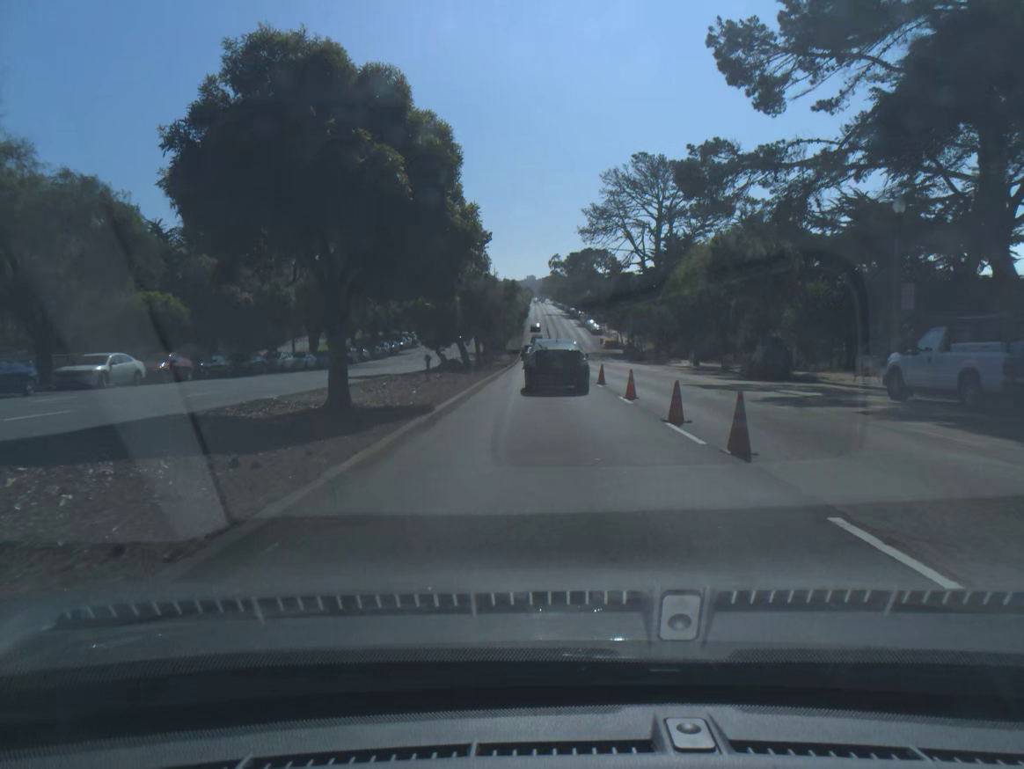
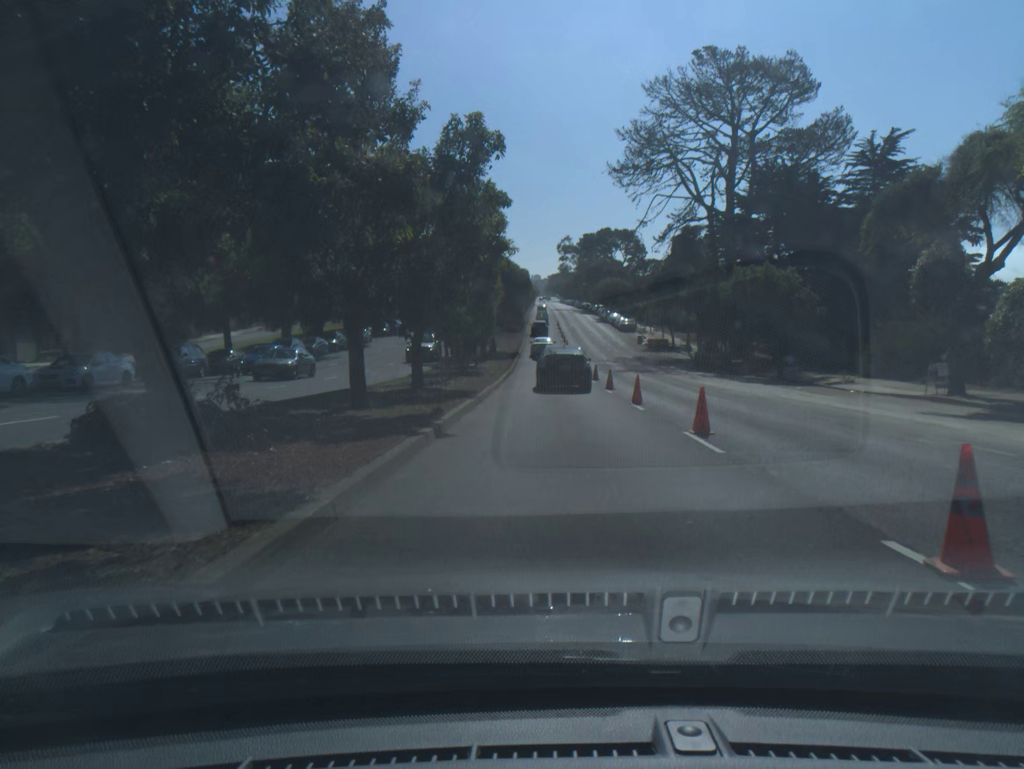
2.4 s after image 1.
(-0.2, +36.8) m; 0°
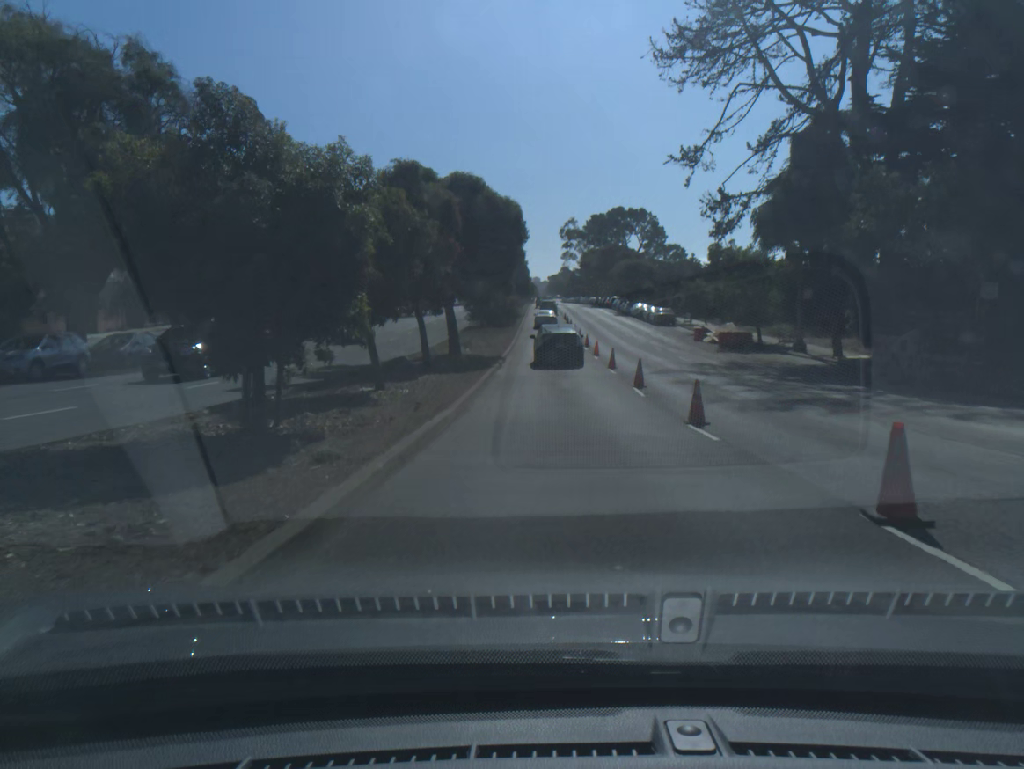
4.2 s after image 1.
(+0.1, +28.4) m; 0°
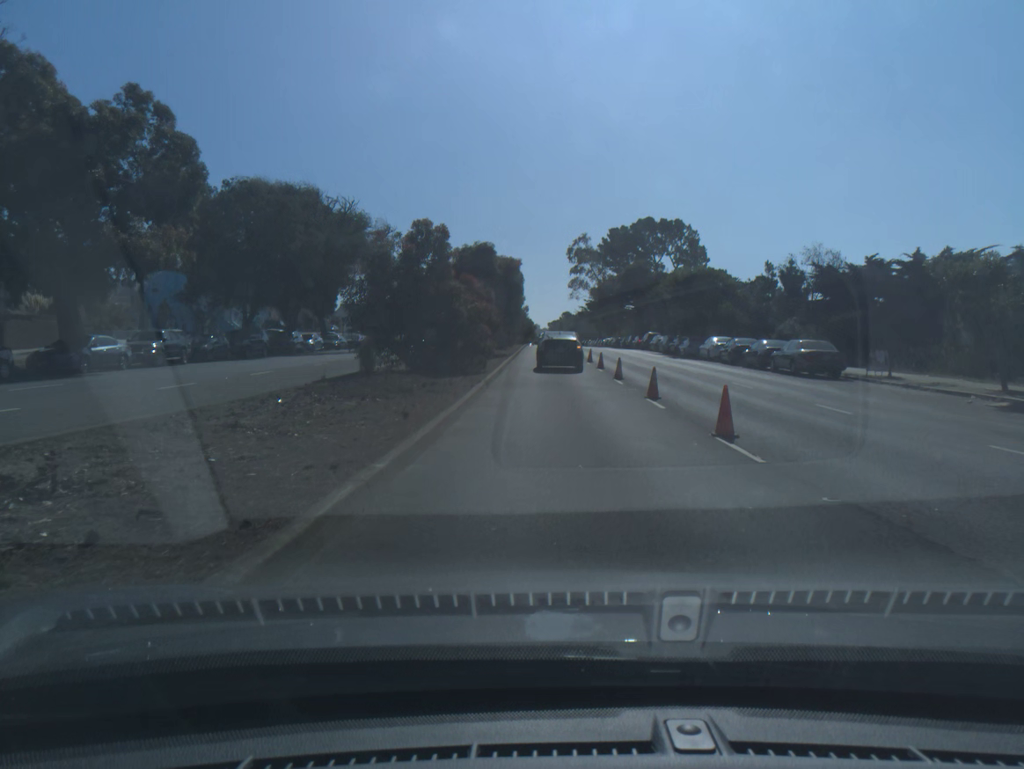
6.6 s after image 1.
(+0.2, +38.1) m; 0°
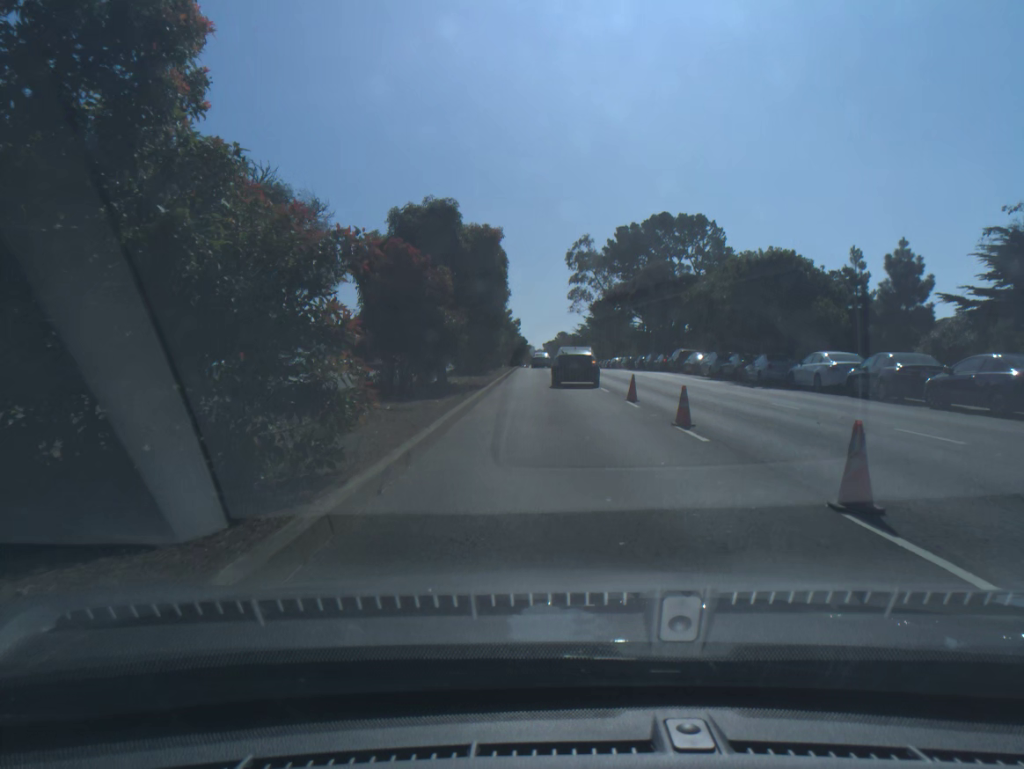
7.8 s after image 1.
(+0.1, +19.1) m; 0°
